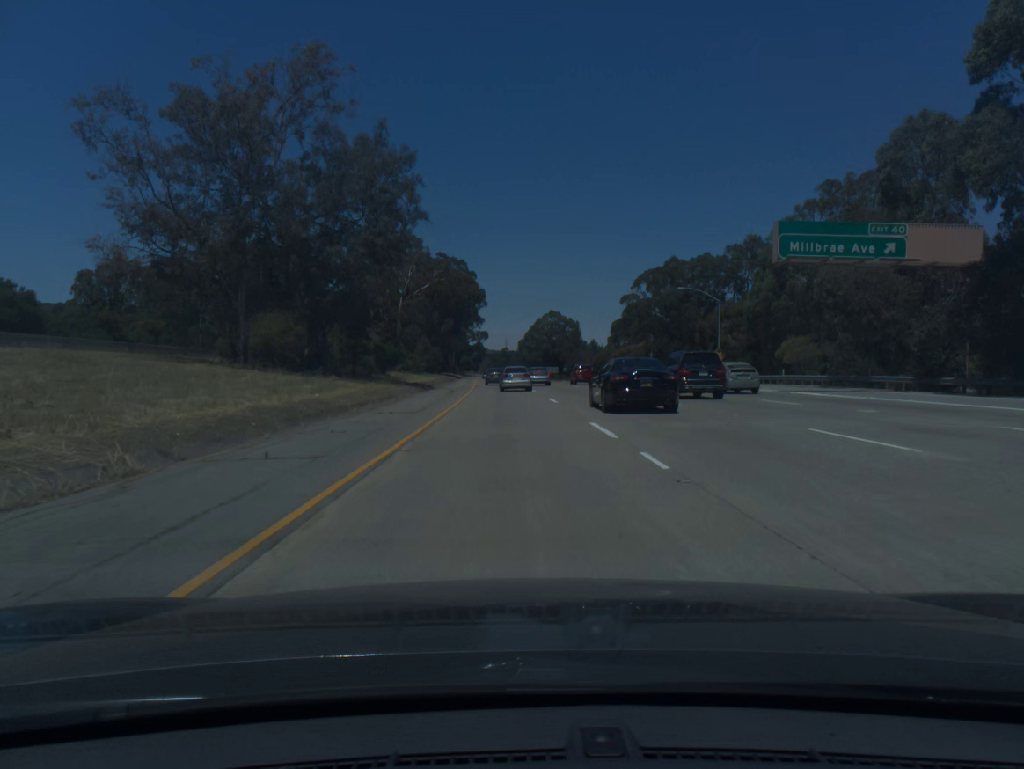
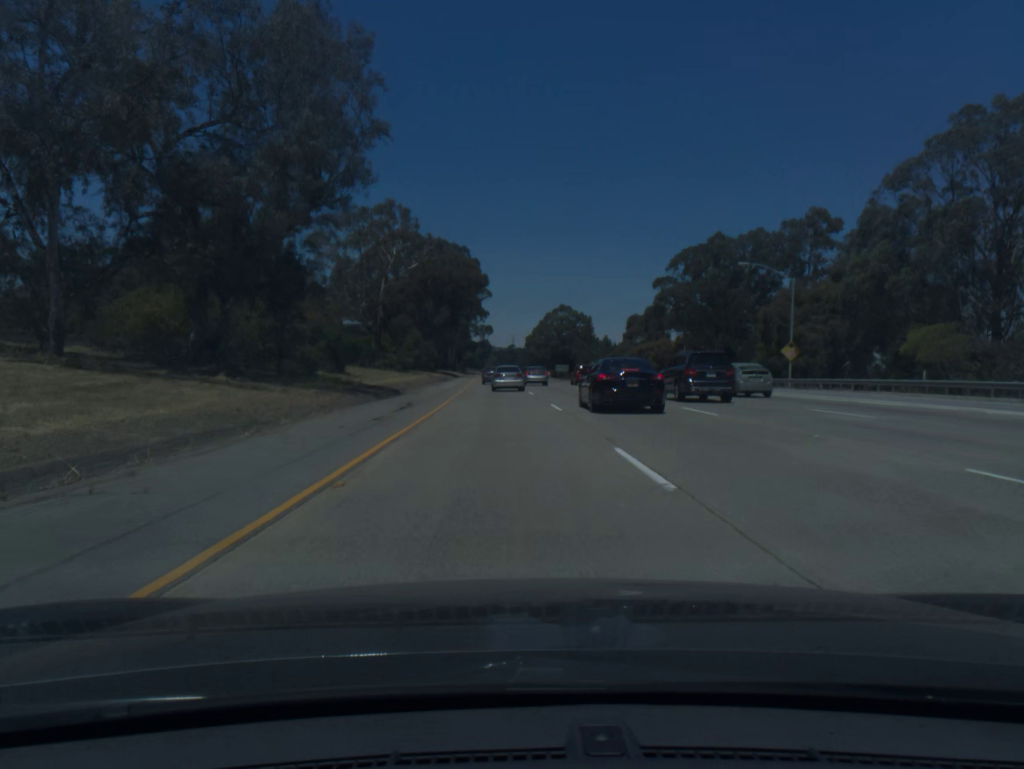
(-0.1, +20.0) m; -1°
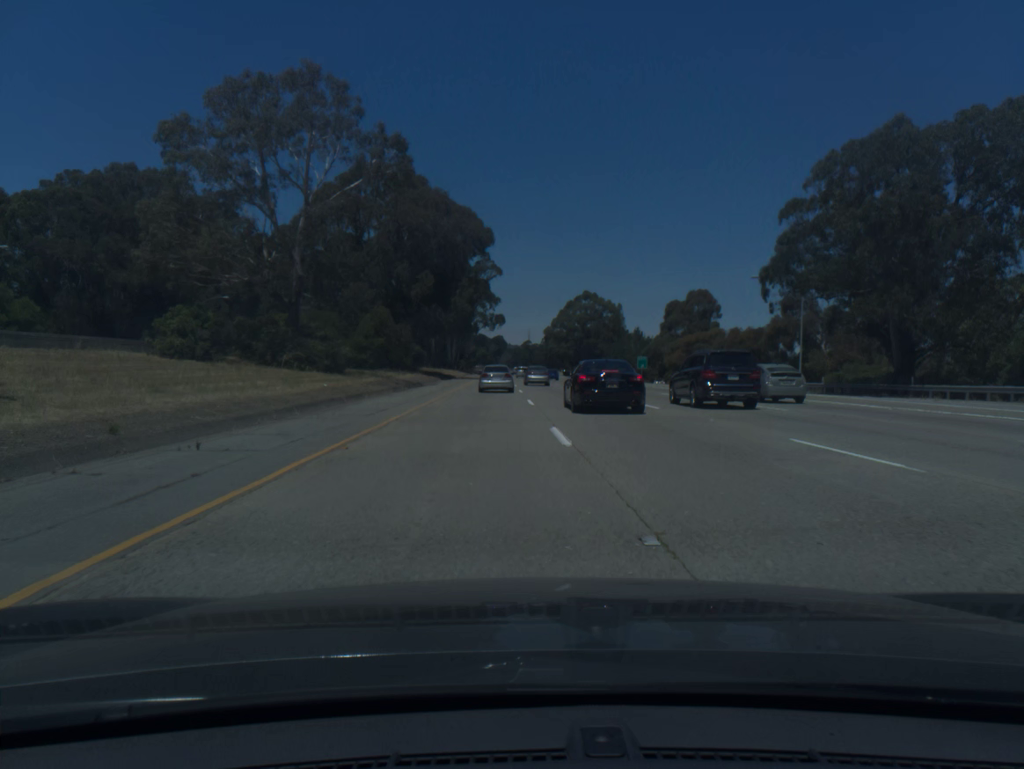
(-0.4, +39.7) m; -1°
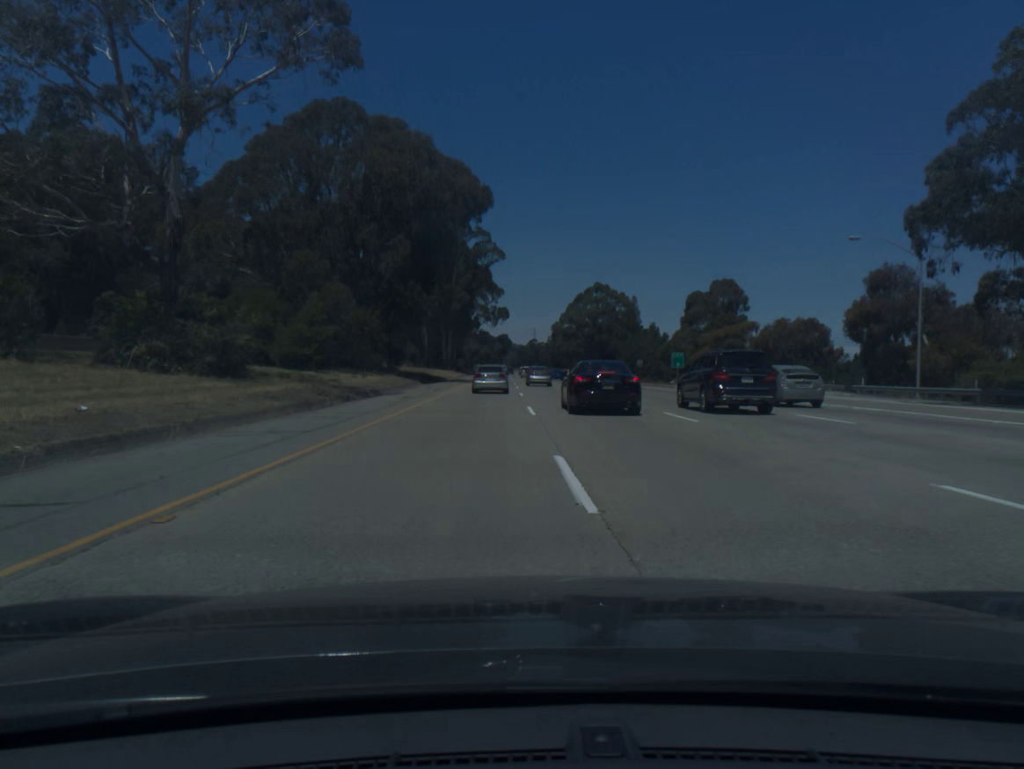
(-0.1, +19.7) m; 0°
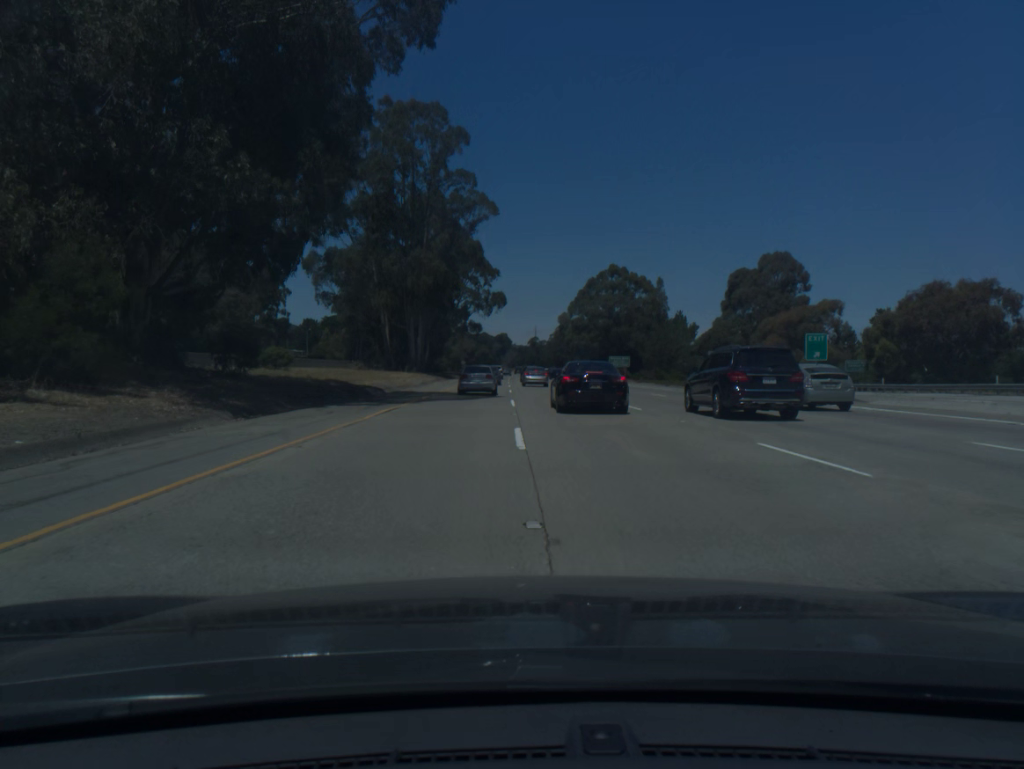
(-0.1, +39.1) m; 0°
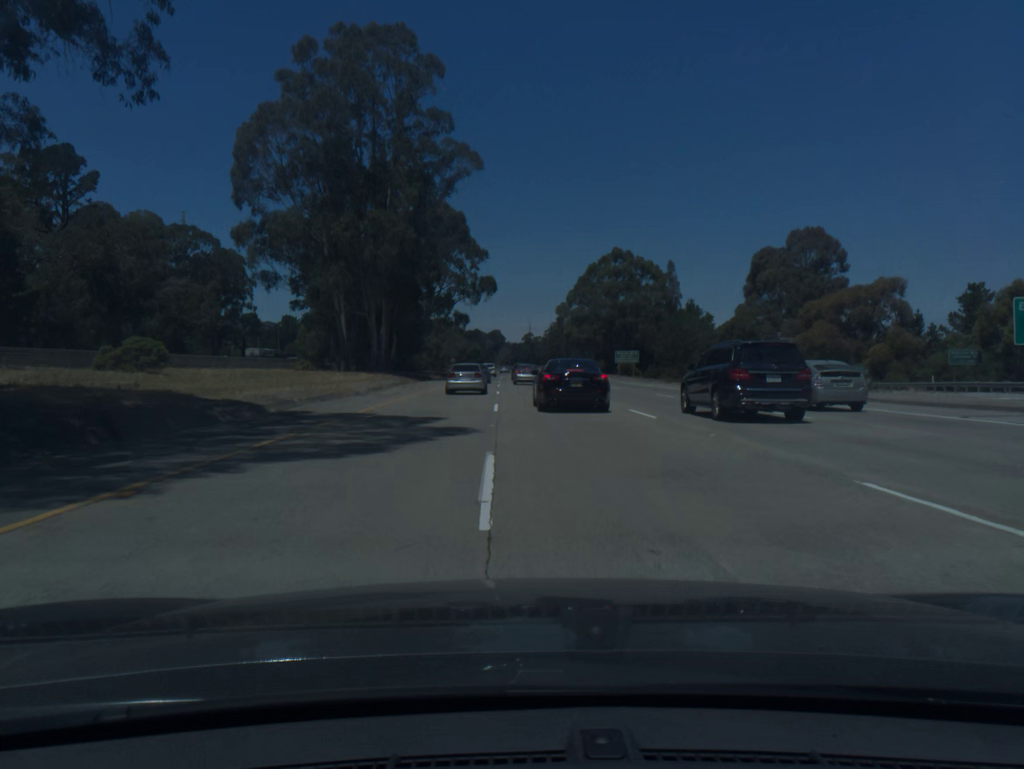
(+0.1, +19.4) m; 0°
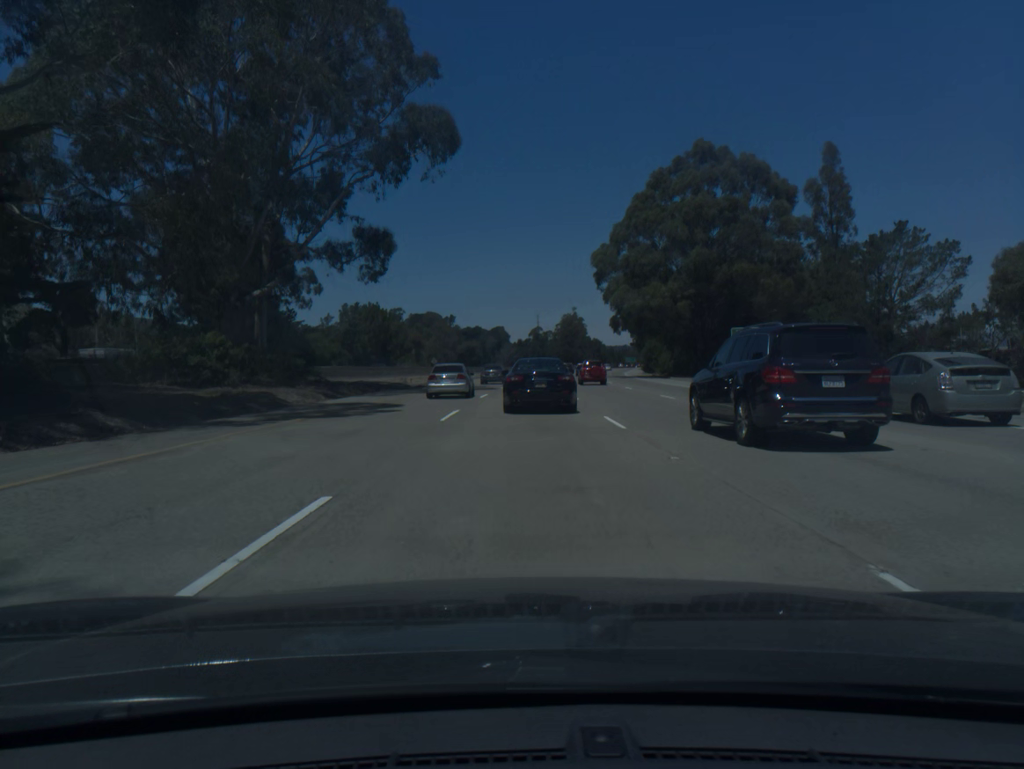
(-0.1, +76.5) m; 0°
